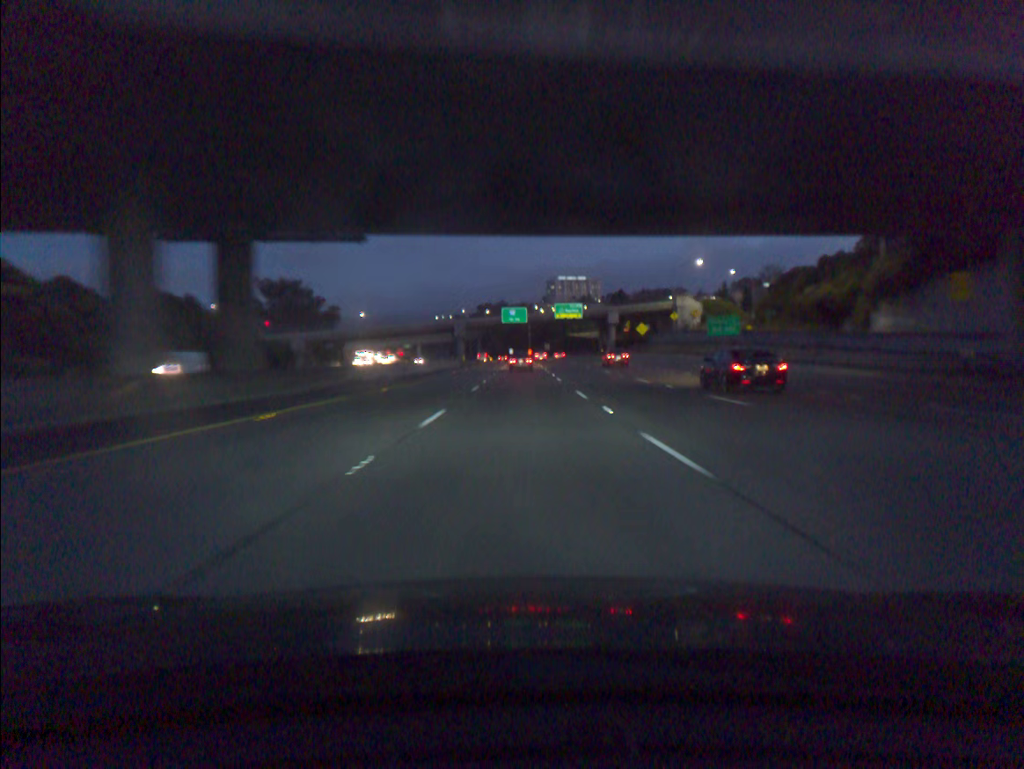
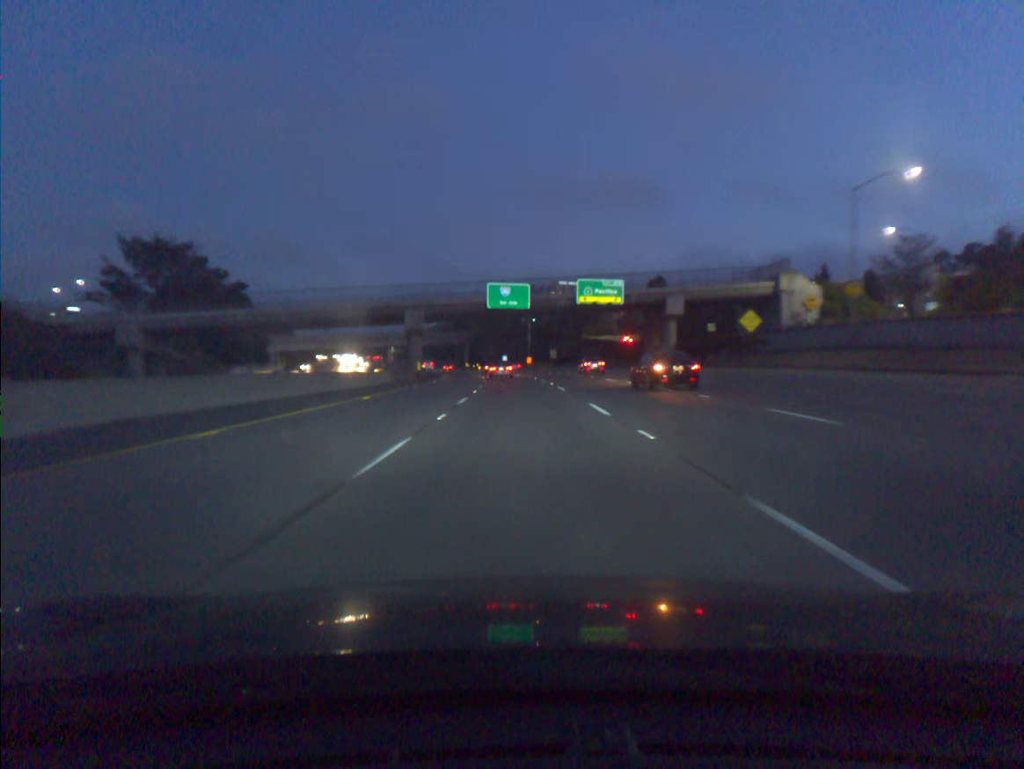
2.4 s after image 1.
(+0.2, +64.1) m; 0°
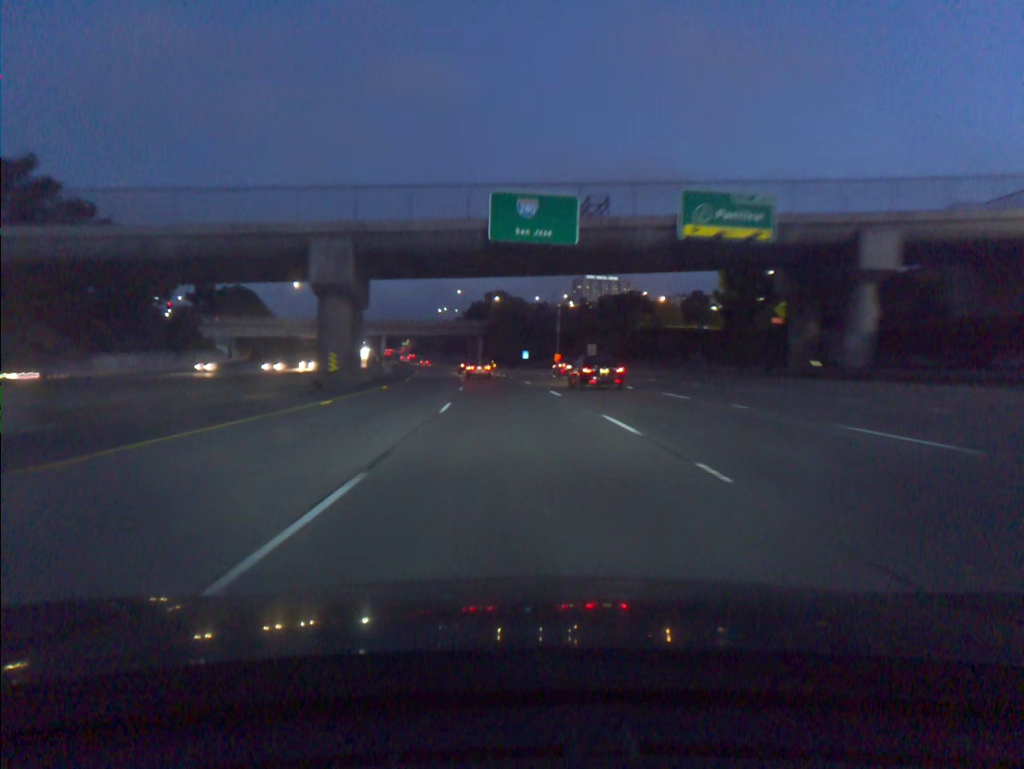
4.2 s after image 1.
(-0.5, +48.1) m; -2°
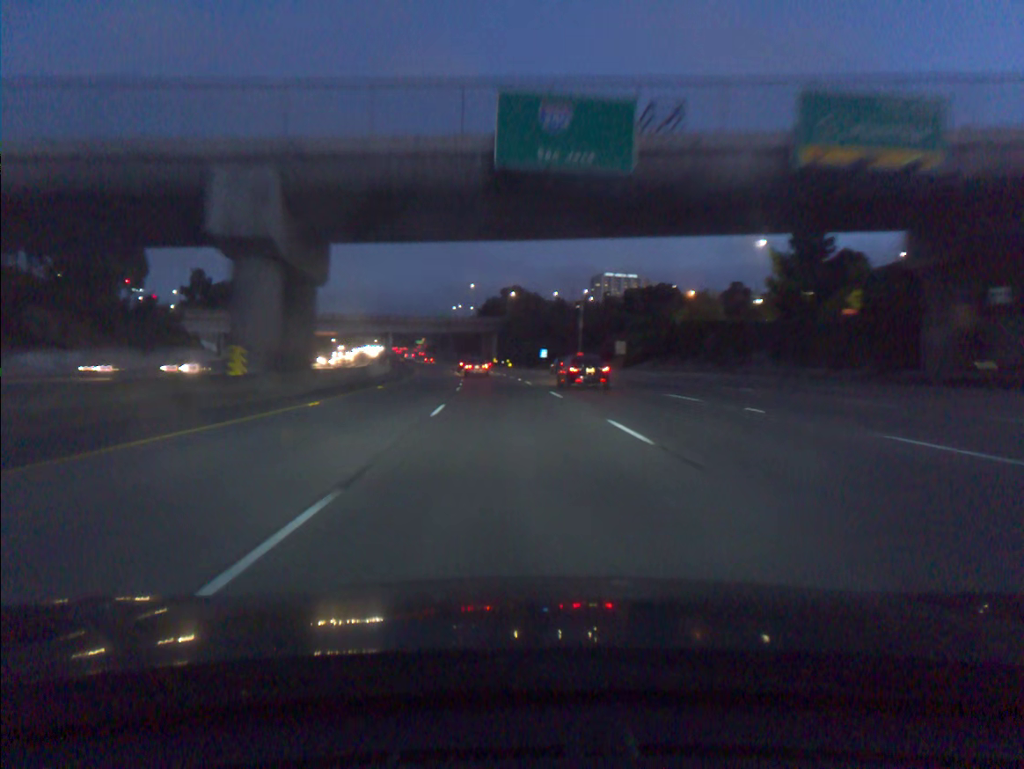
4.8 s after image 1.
(-0.2, +16.0) m; -1°
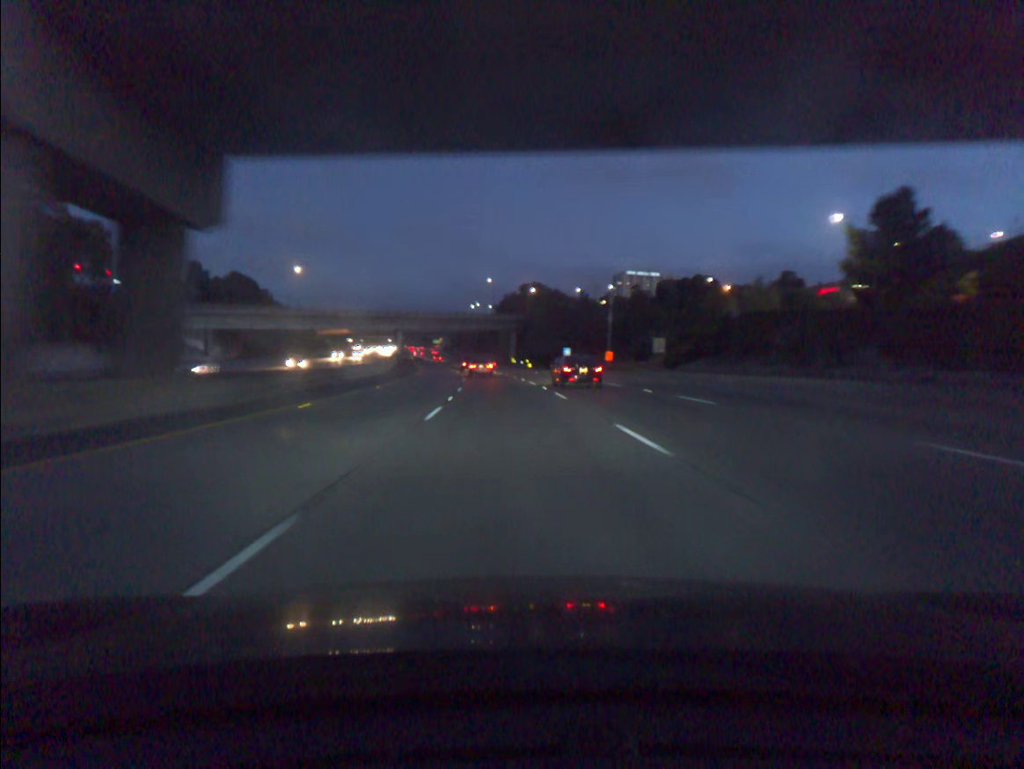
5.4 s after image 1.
(-0.2, +15.9) m; -1°
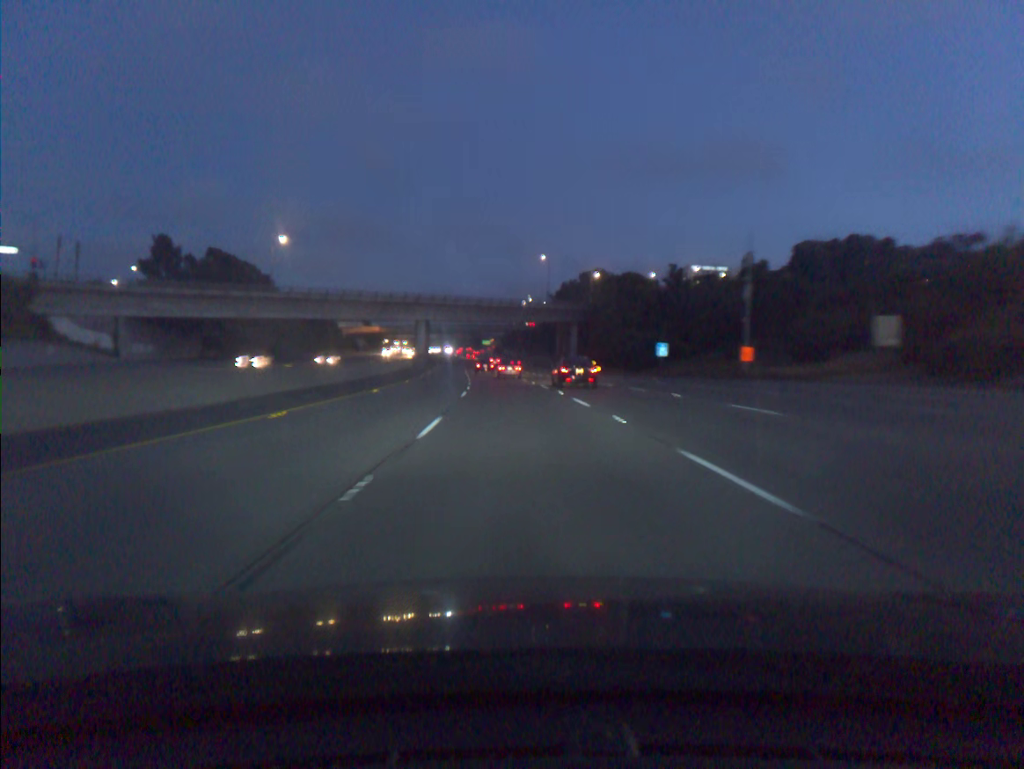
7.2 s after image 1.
(-1.7, +47.5) m; -4°
